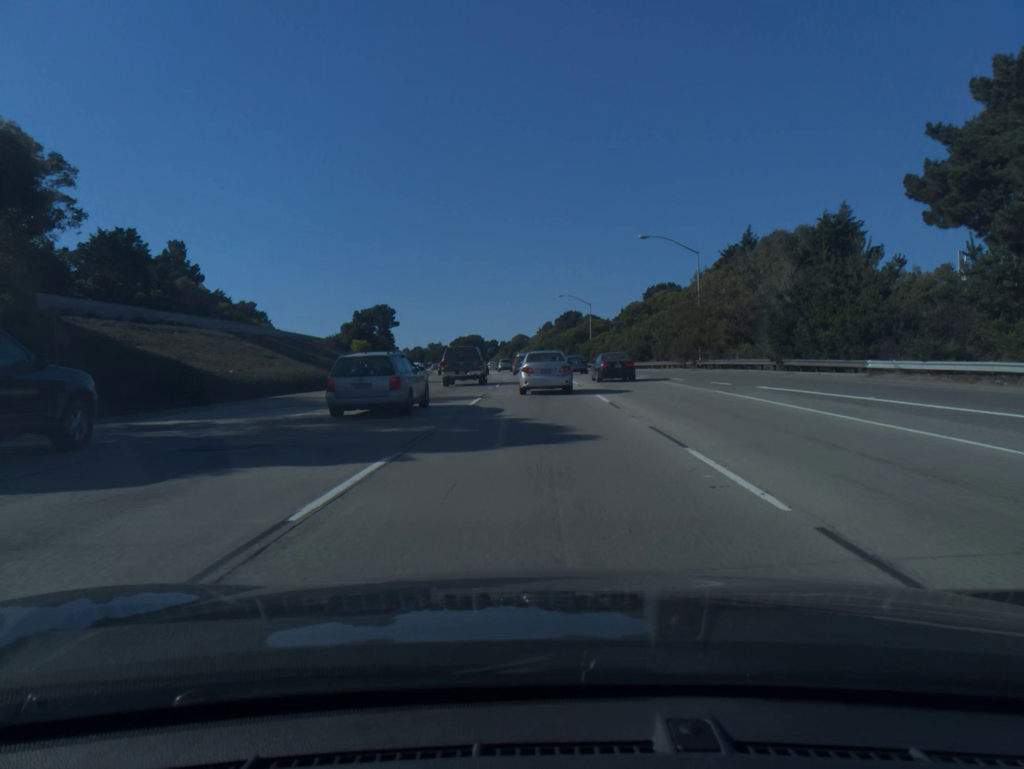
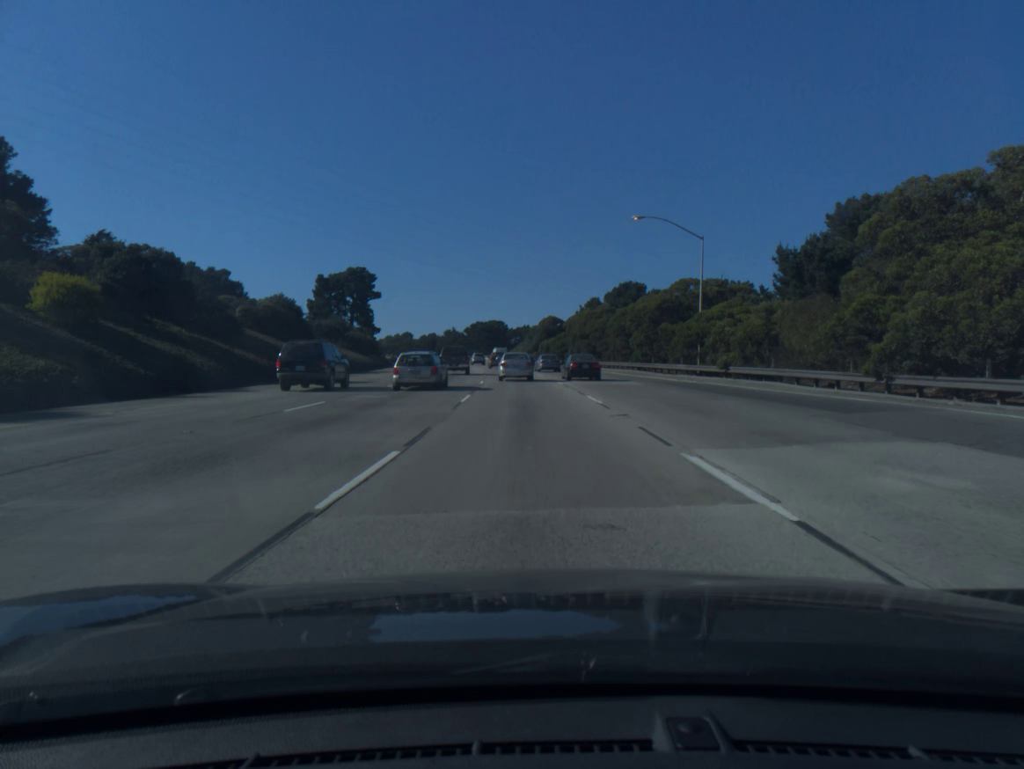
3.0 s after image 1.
(-0.8, +58.4) m; -2°
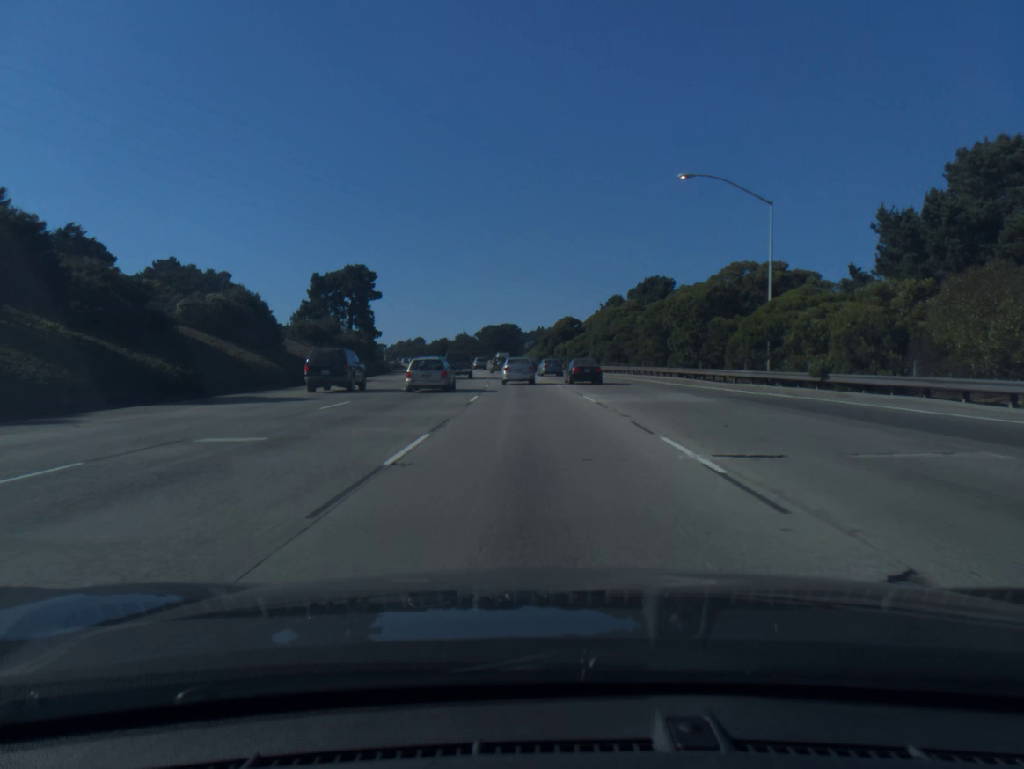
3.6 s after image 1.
(-0.1, +12.0) m; -1°
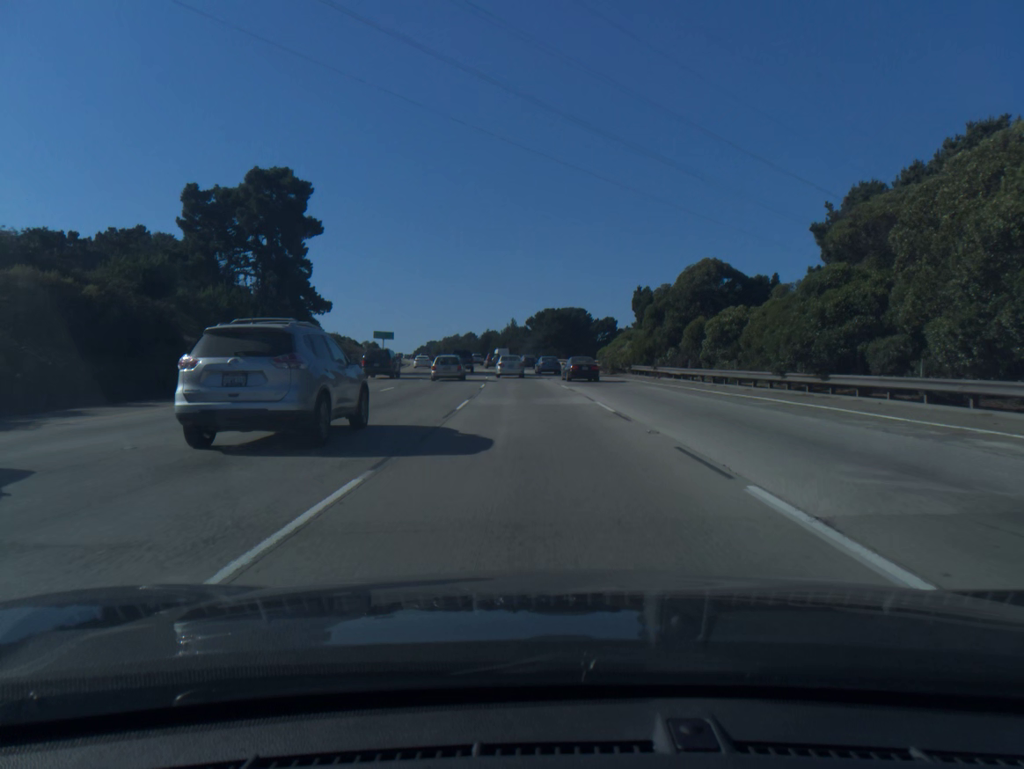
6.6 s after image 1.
(-2.5, +63.3) m; -5°
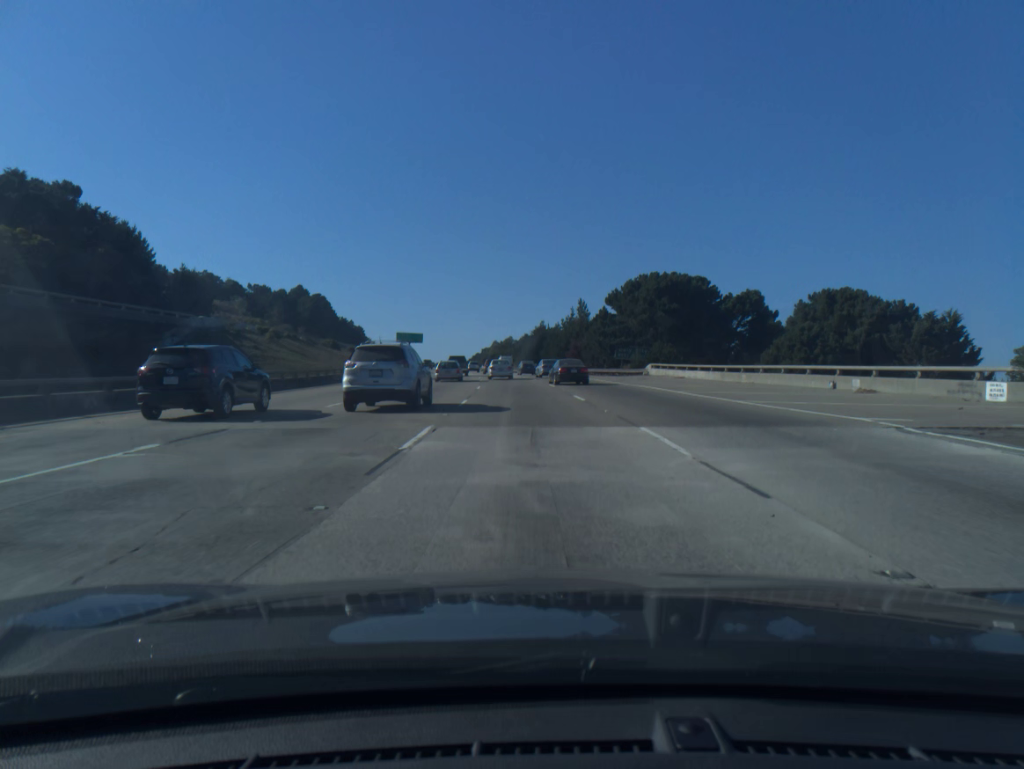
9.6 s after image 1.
(-2.8, +66.7) m; -5°
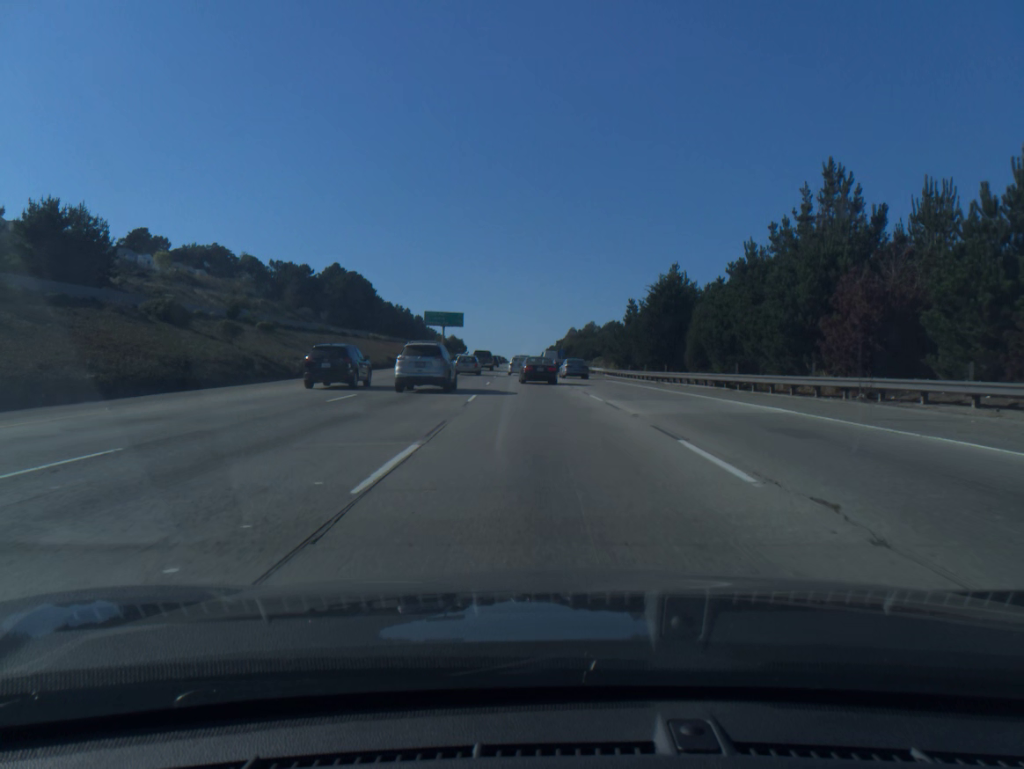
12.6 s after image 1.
(-3.6, +69.2) m; -5°
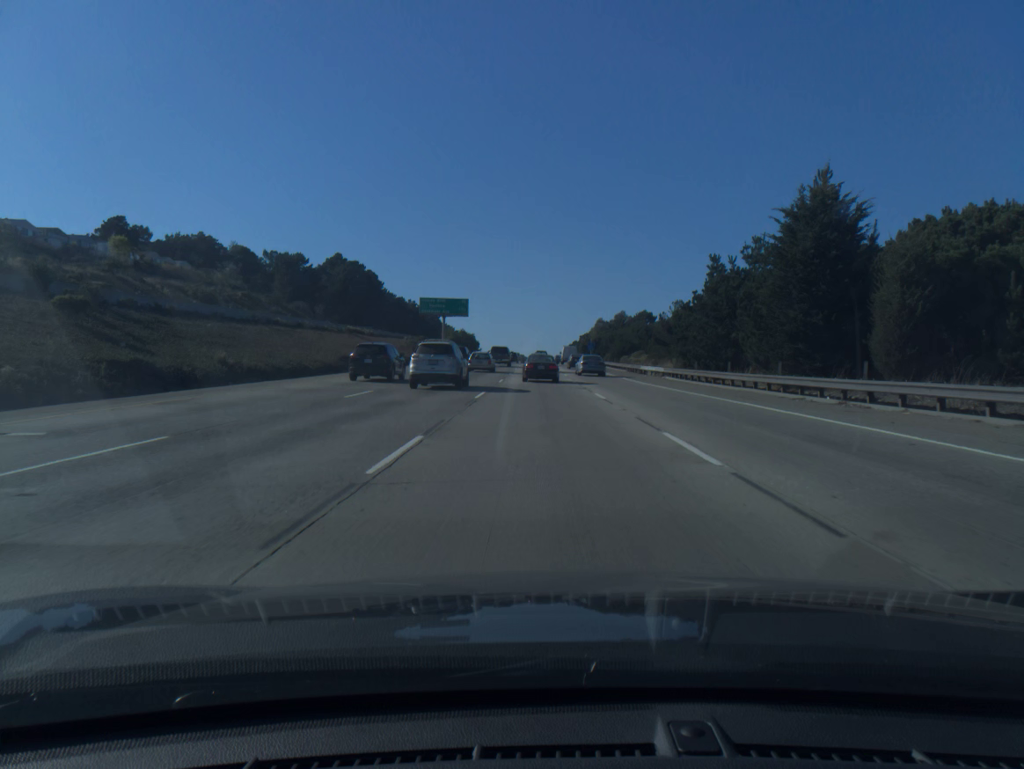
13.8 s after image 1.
(-0.4, +27.8) m; -2°
